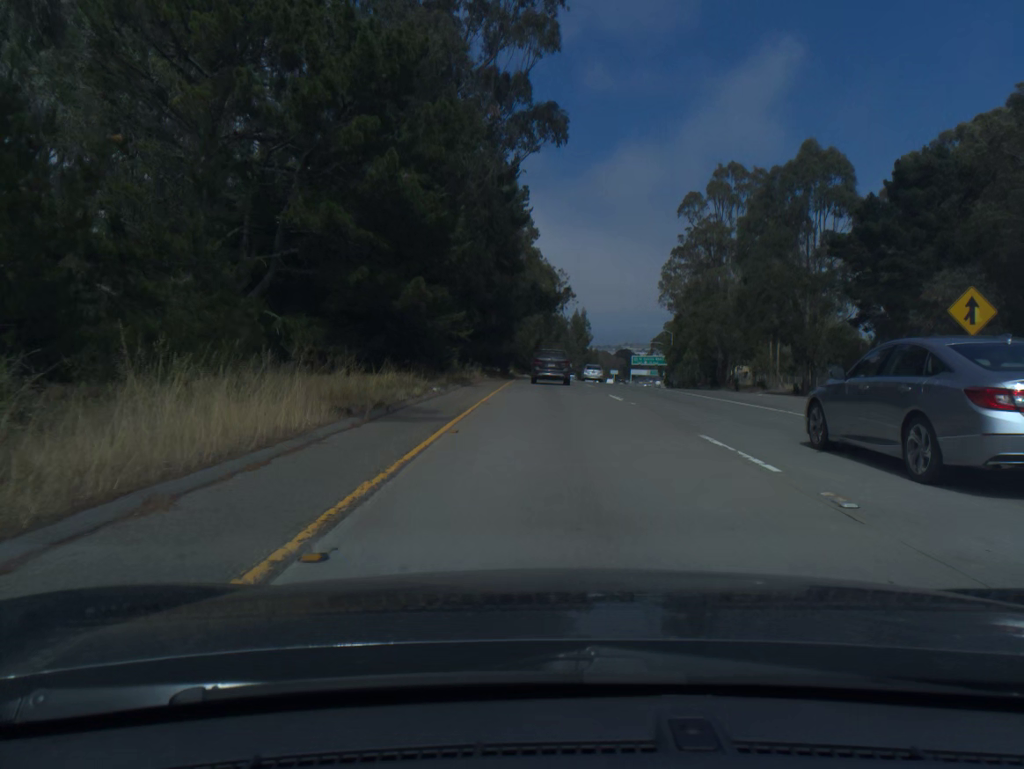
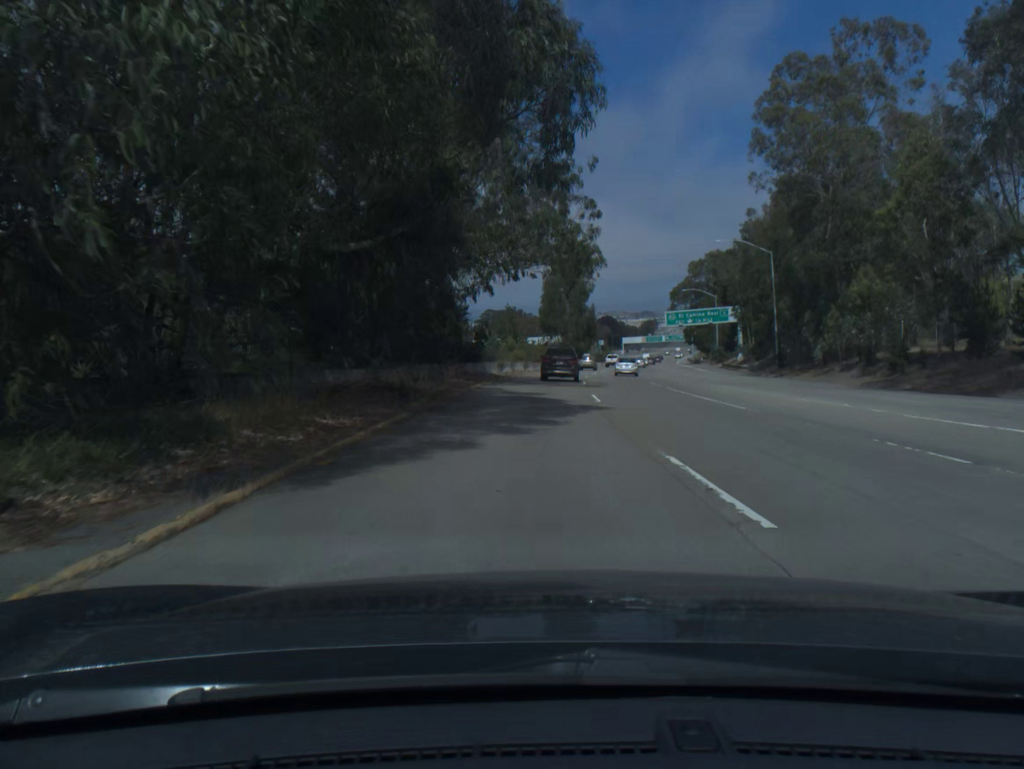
(+0.9, +77.4) m; +2°
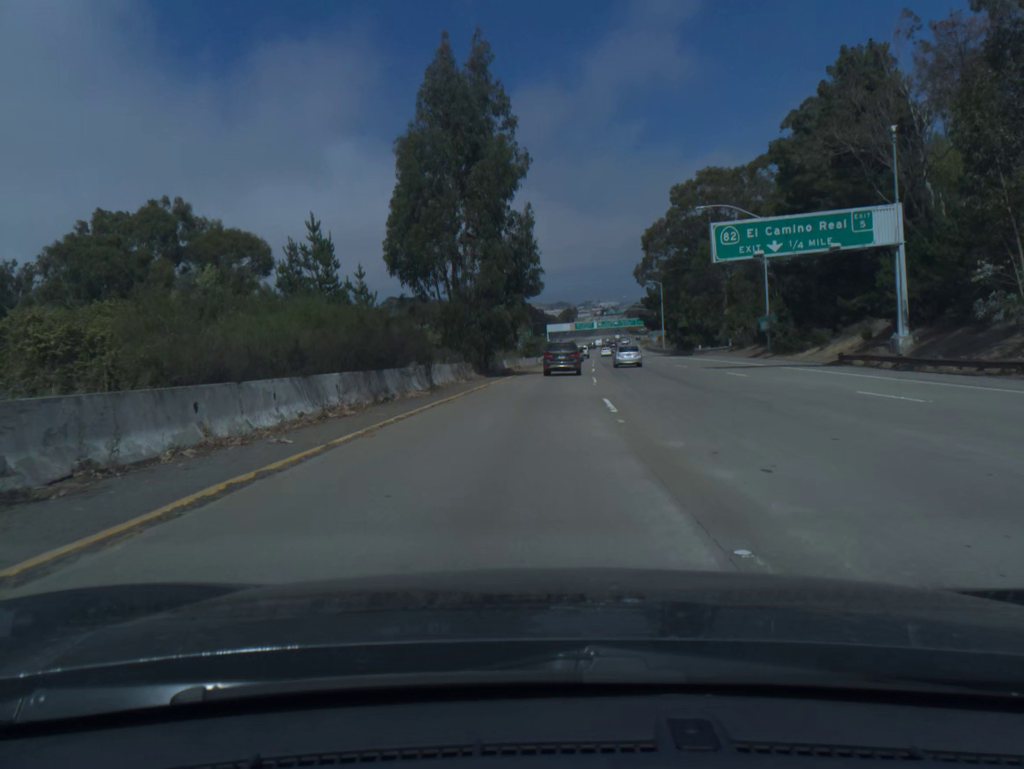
(+3.0, +65.0) m; +6°
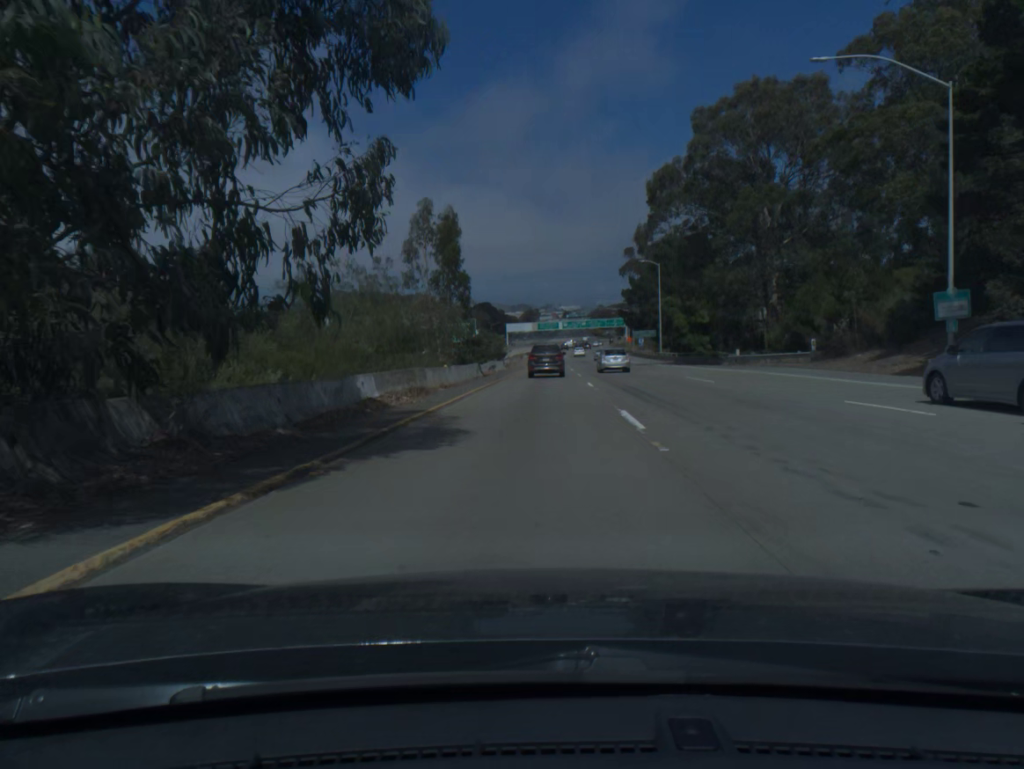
(+0.9, +33.5) m; +3°
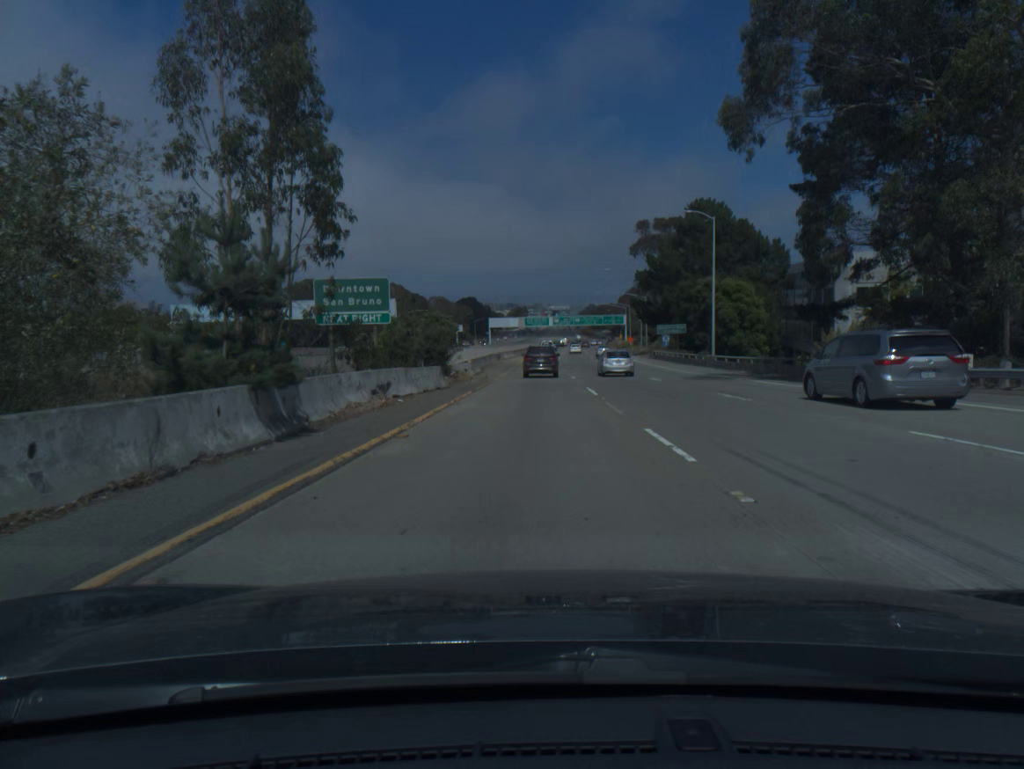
(+0.3, +33.4) m; +1°
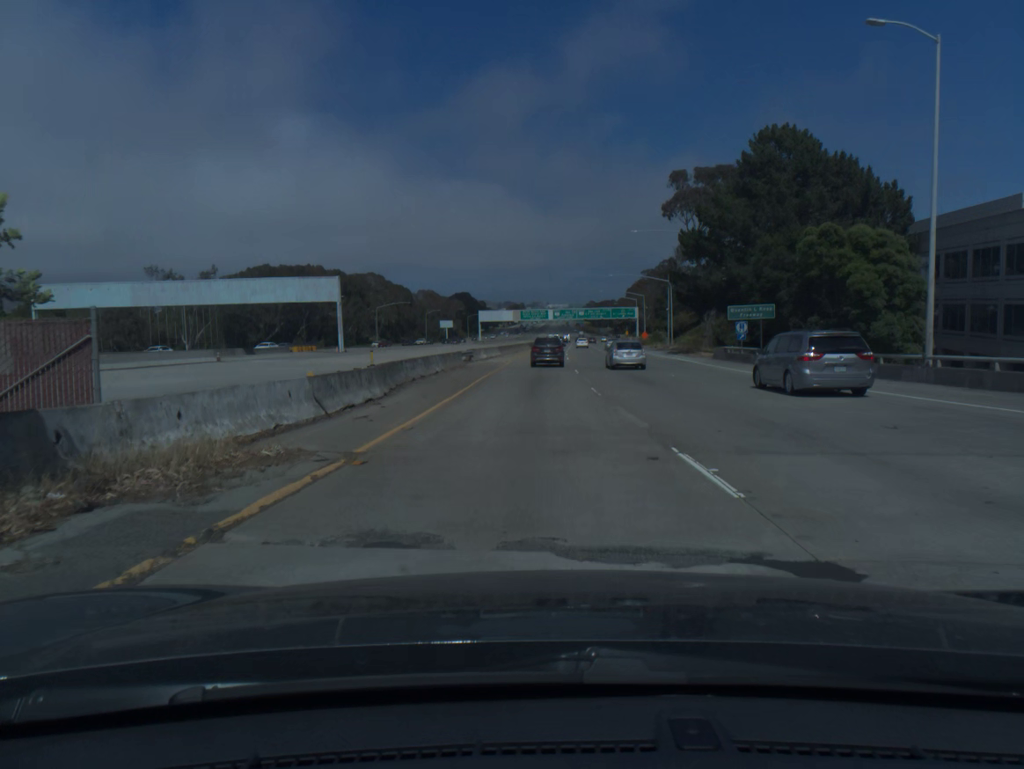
(0.0, +33.3) m; 0°
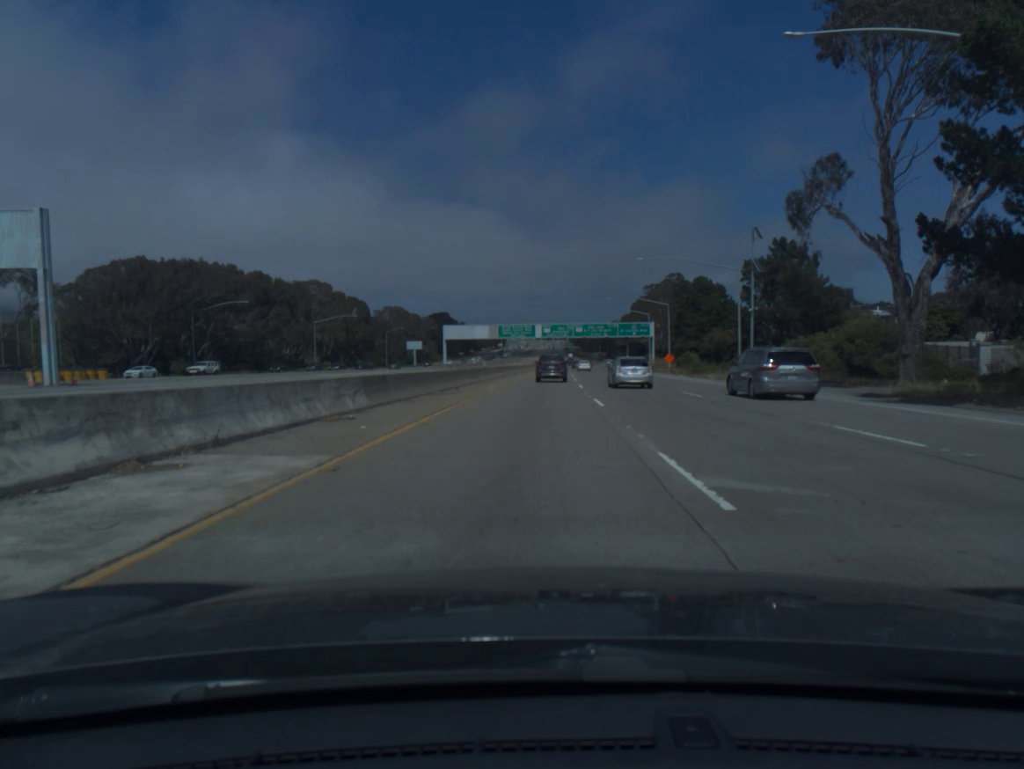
(+0.3, +50.6) m; +1°
